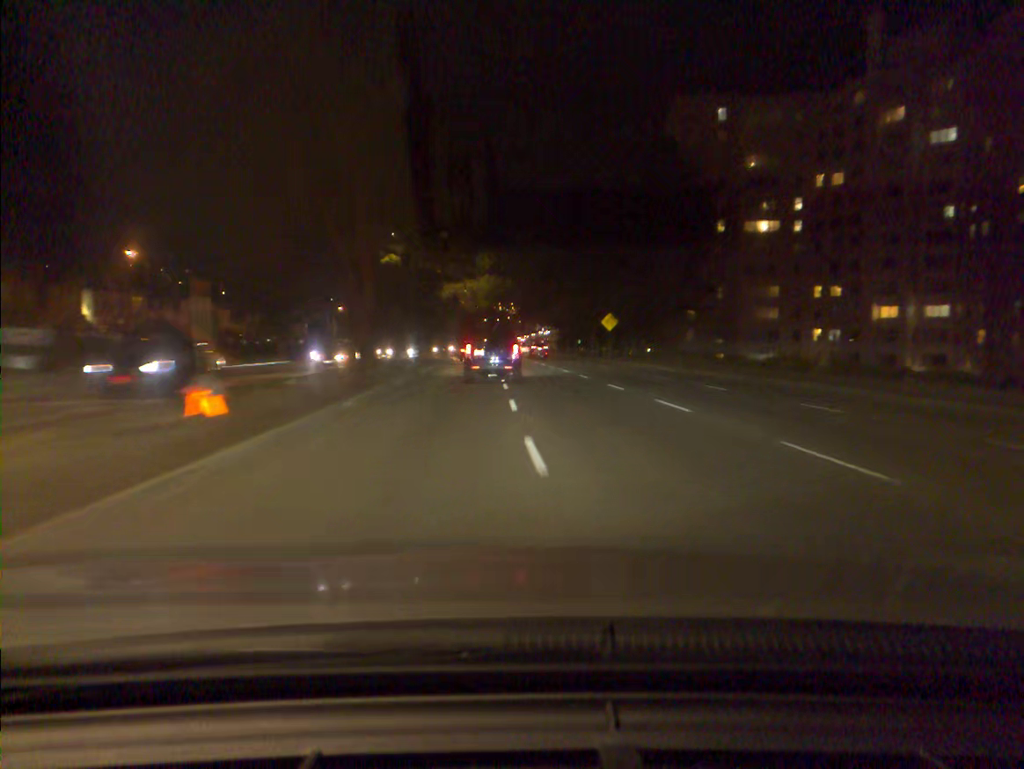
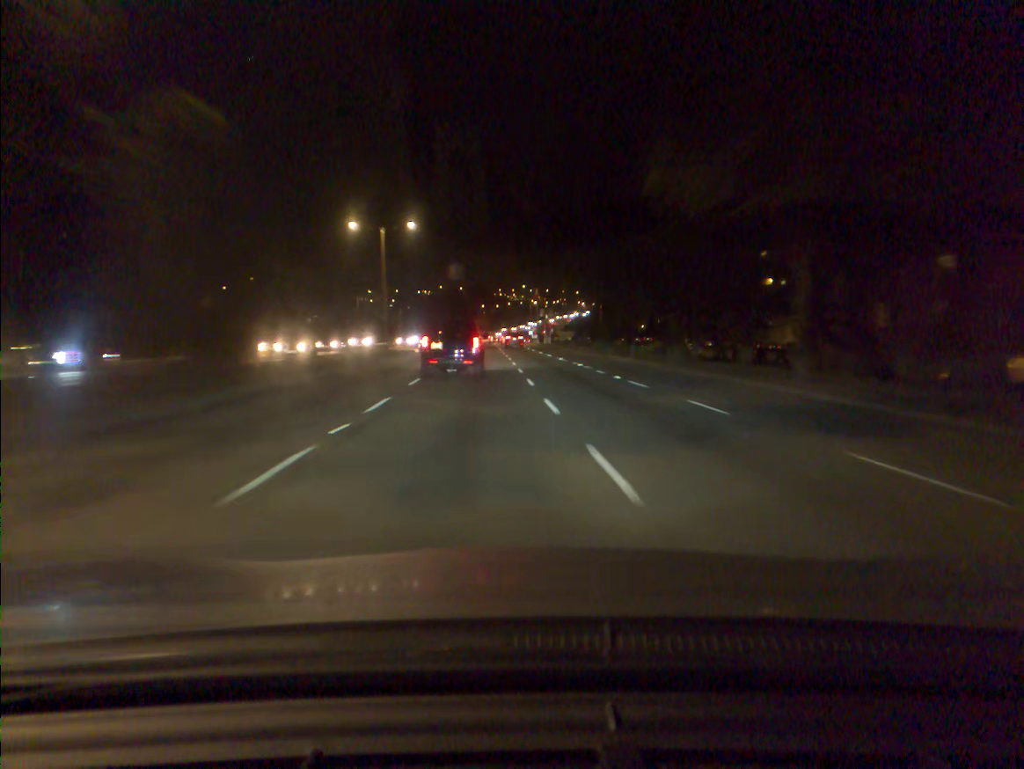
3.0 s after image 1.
(-0.1, +60.5) m; 0°
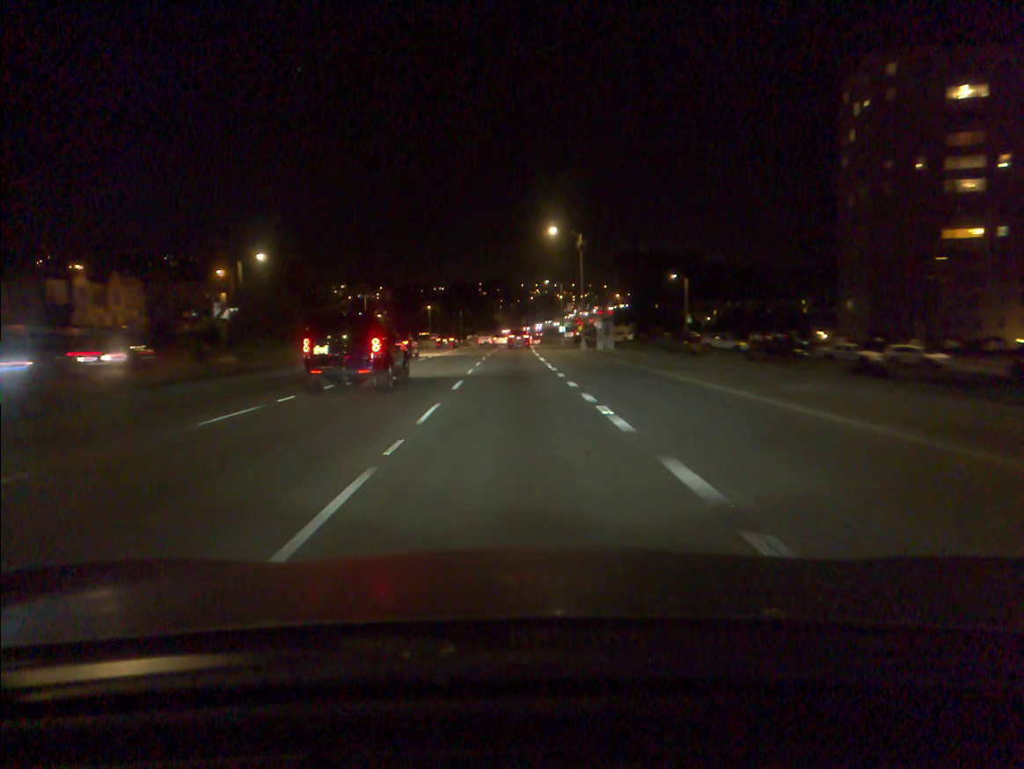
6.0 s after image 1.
(-0.3, +68.5) m; -2°
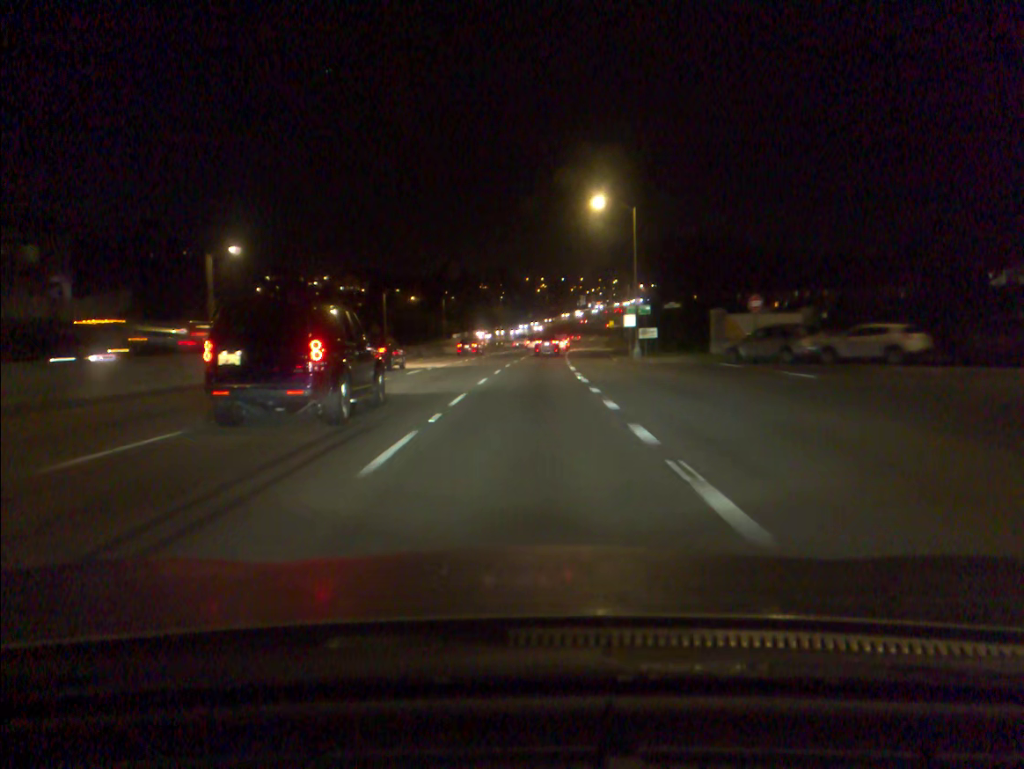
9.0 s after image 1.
(-0.4, +70.8) m; 0°
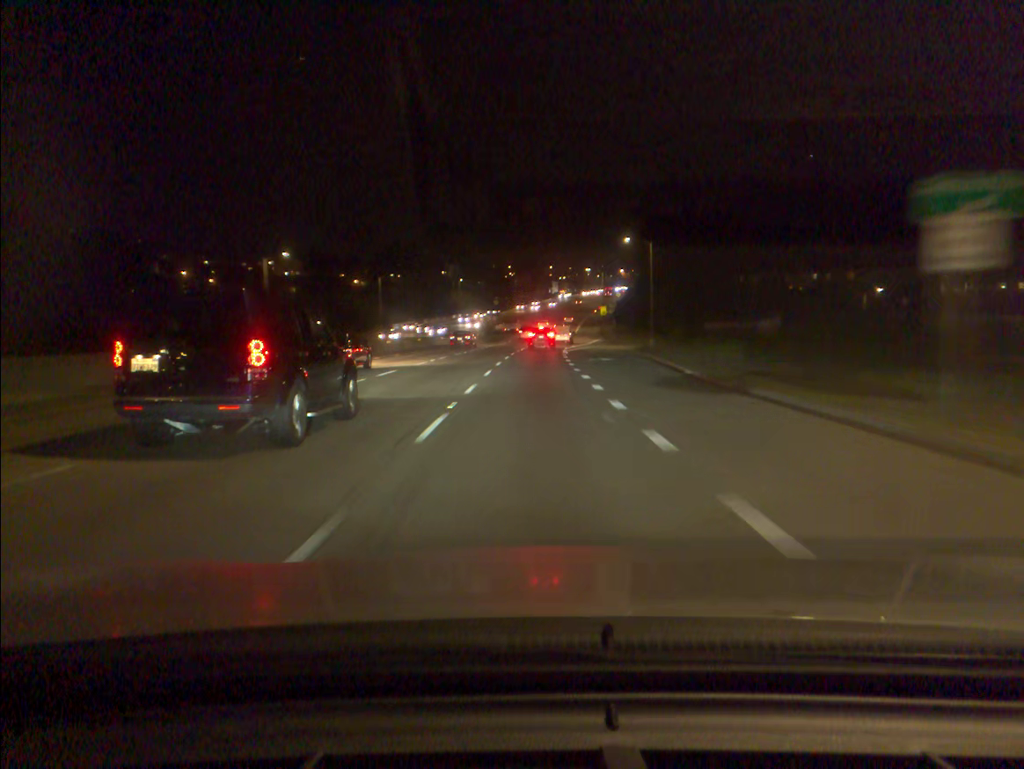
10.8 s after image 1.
(+0.8, +42.0) m; +2°
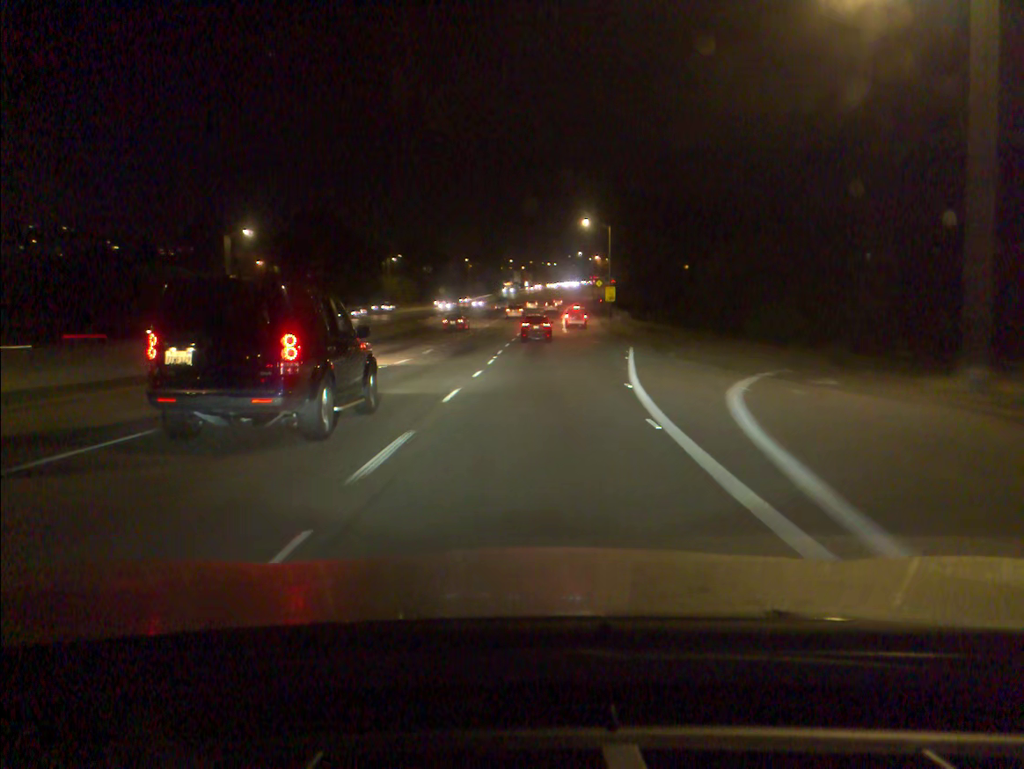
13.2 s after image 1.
(+1.2, +54.4) m; +3°
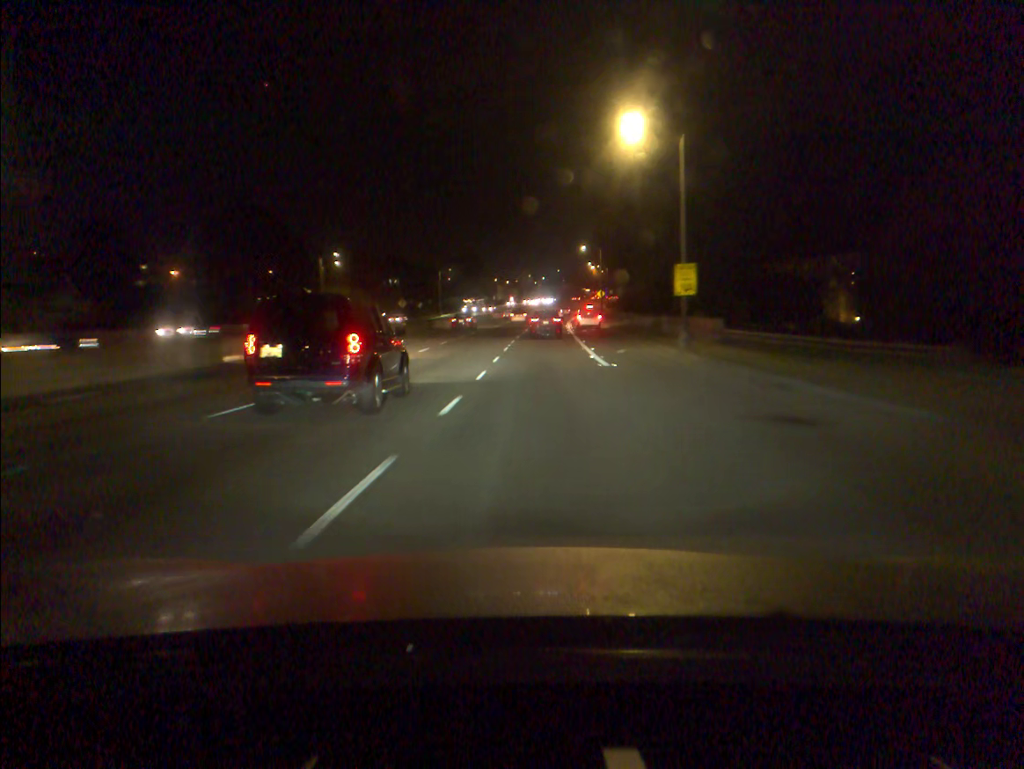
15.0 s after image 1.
(+0.5, +39.1) m; +1°
